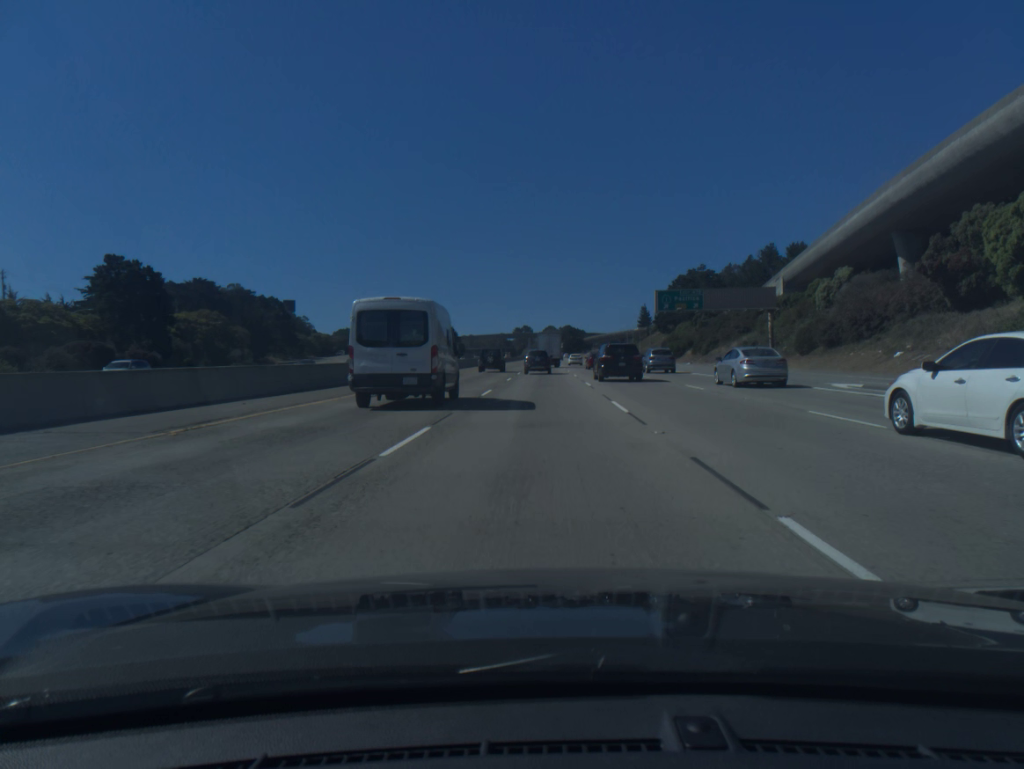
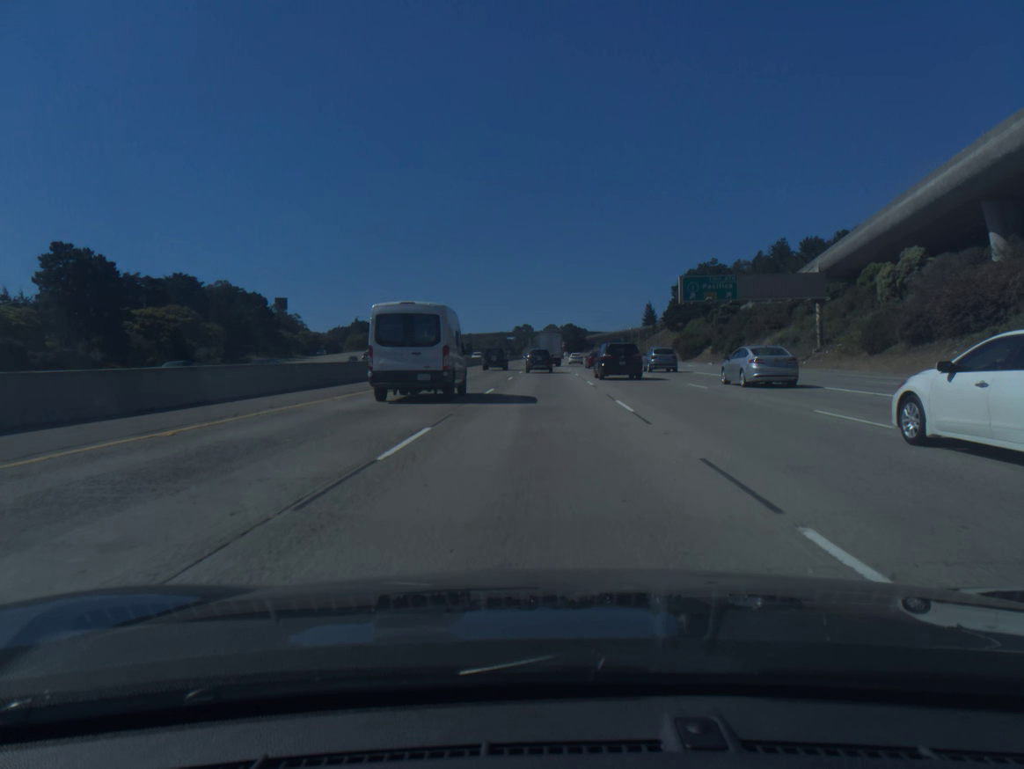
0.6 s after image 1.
(0.0, +14.9) m; 0°
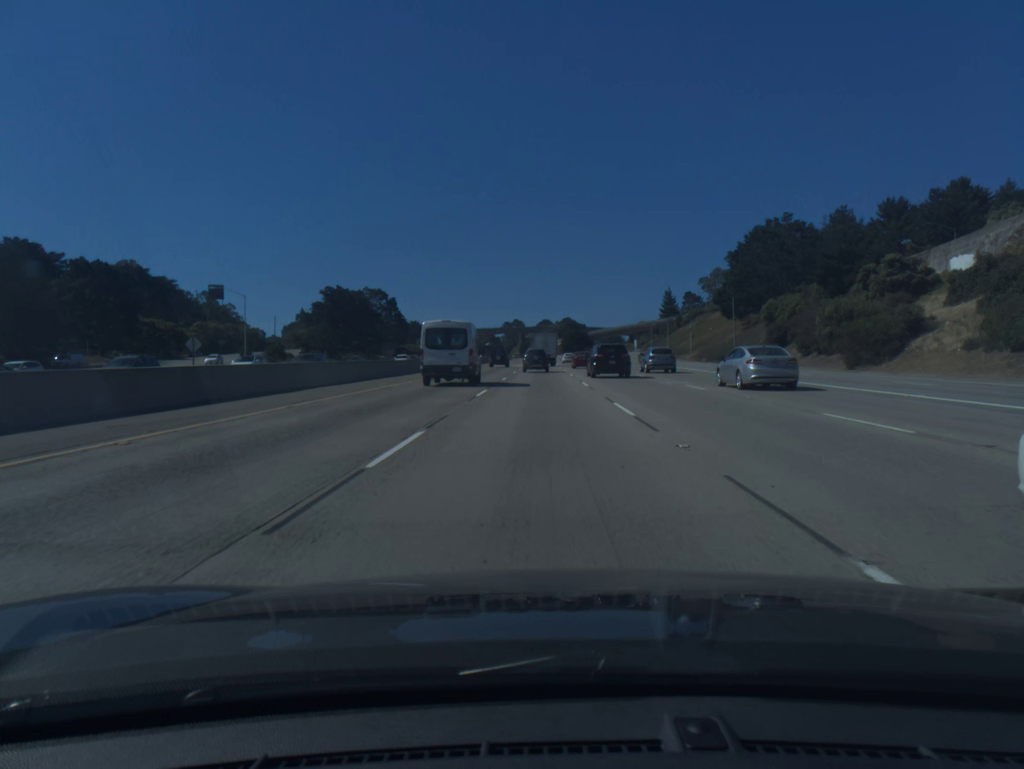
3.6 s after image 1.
(+0.2, +73.9) m; 0°
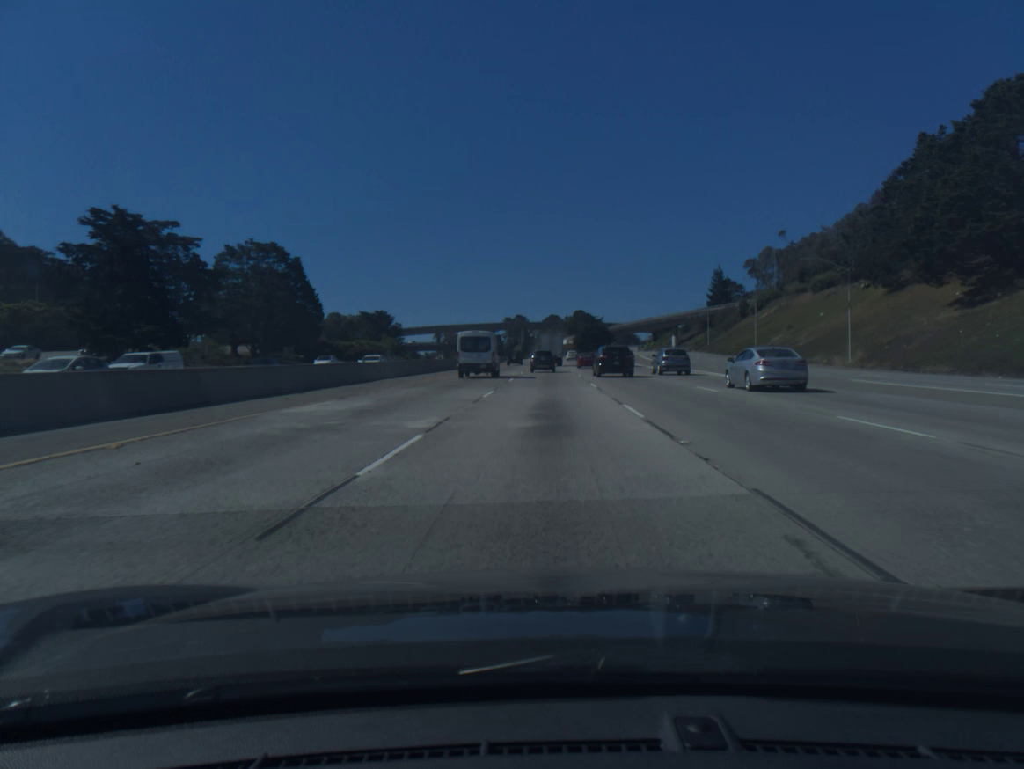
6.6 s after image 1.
(-0.3, +73.5) m; 0°
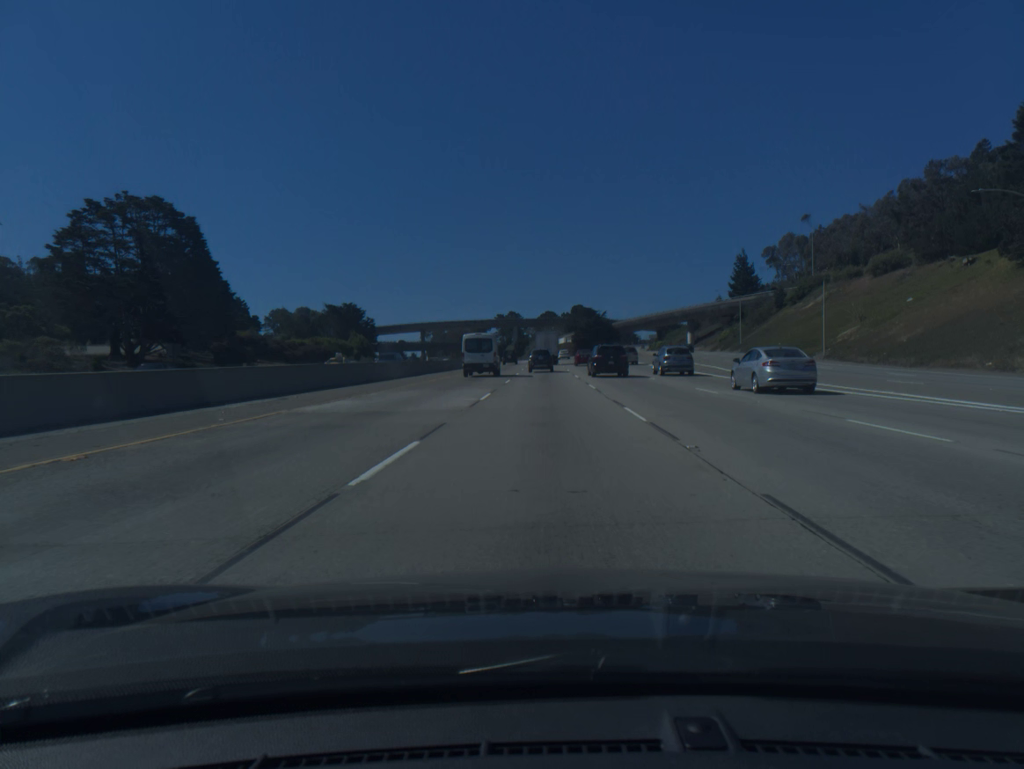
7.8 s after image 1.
(+0.1, +29.6) m; 0°
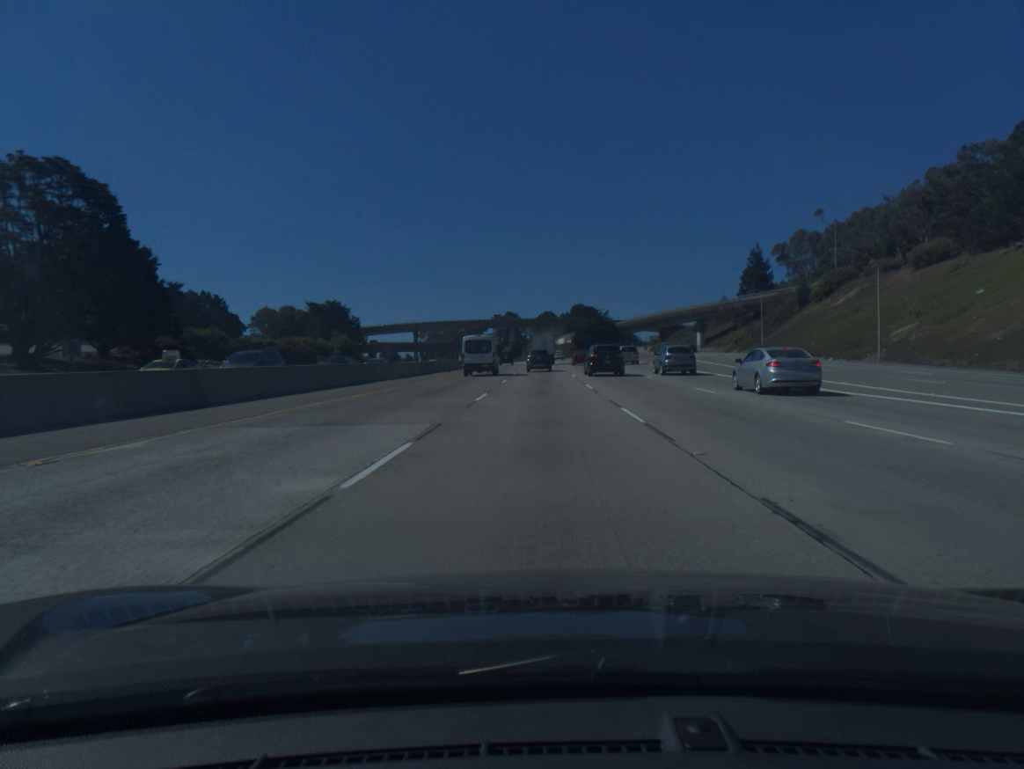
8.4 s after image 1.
(0.0, +14.9) m; 0°
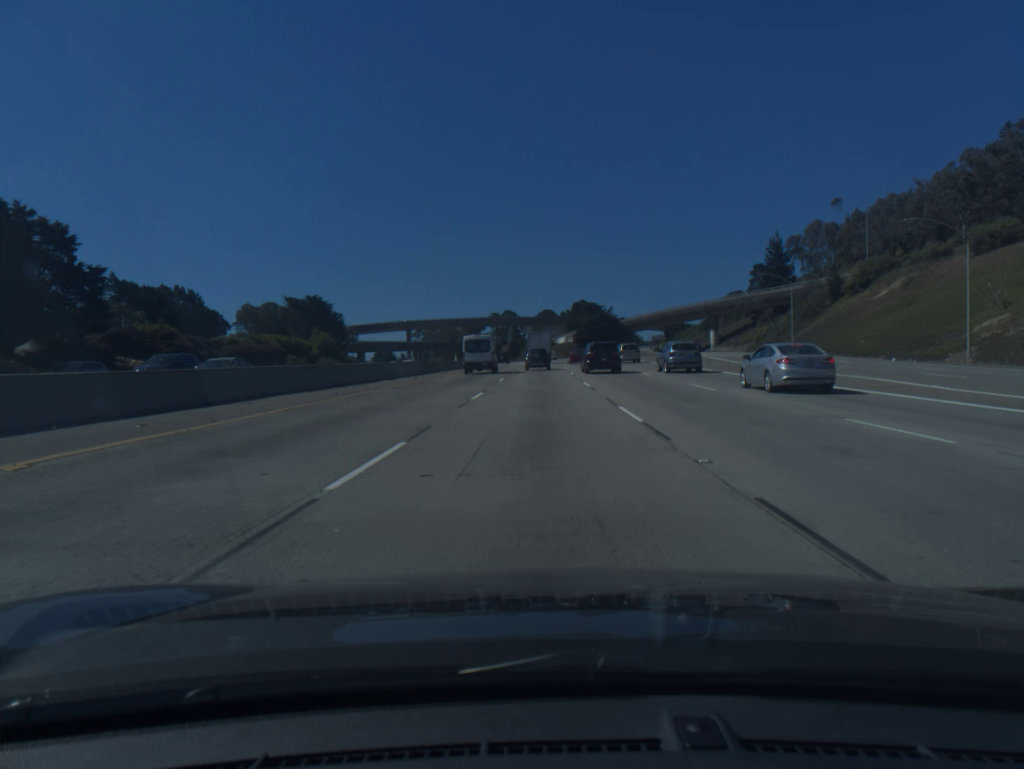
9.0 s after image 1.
(0.0, +14.9) m; 0°
